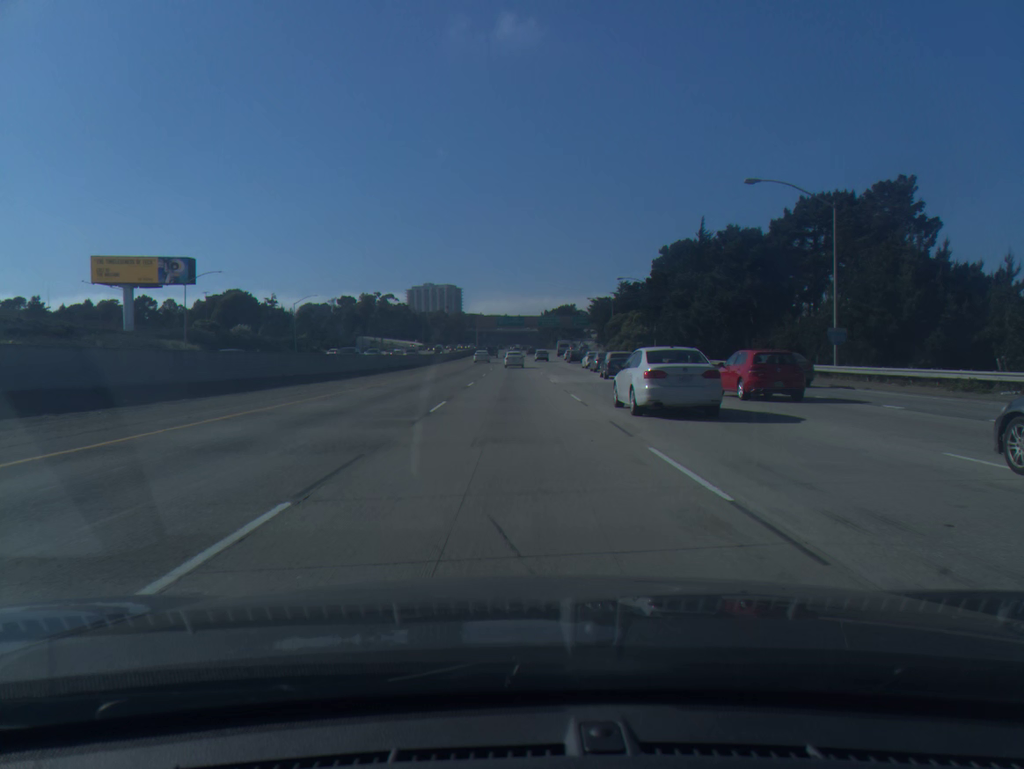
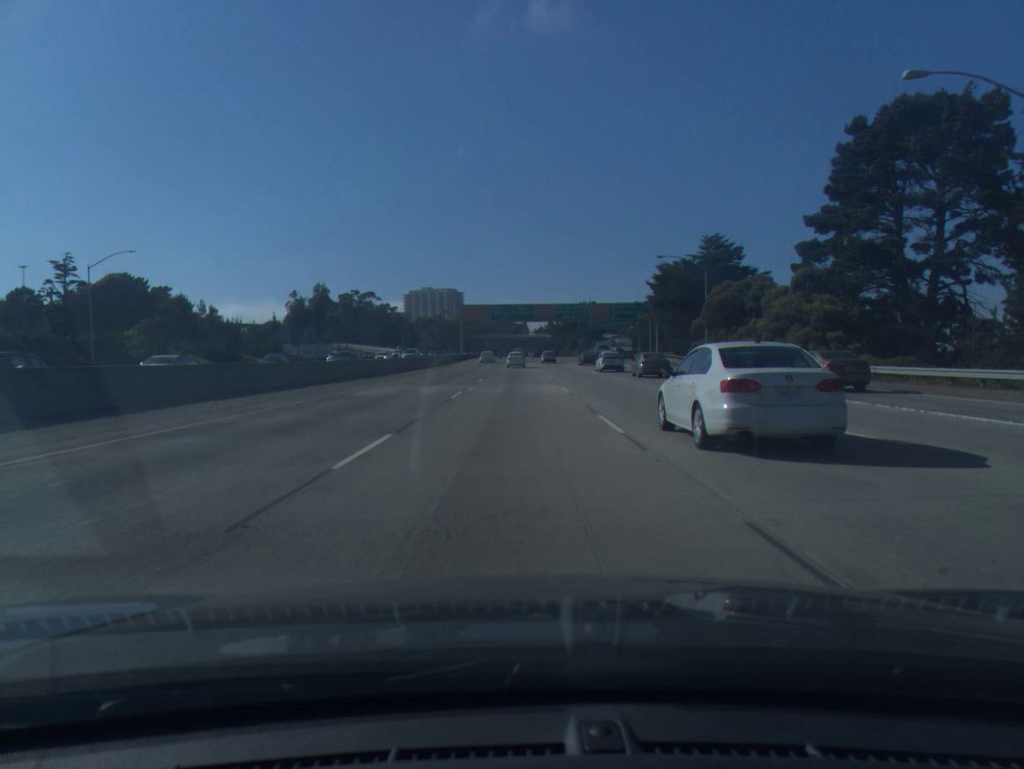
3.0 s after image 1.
(-0.4, +67.3) m; -1°
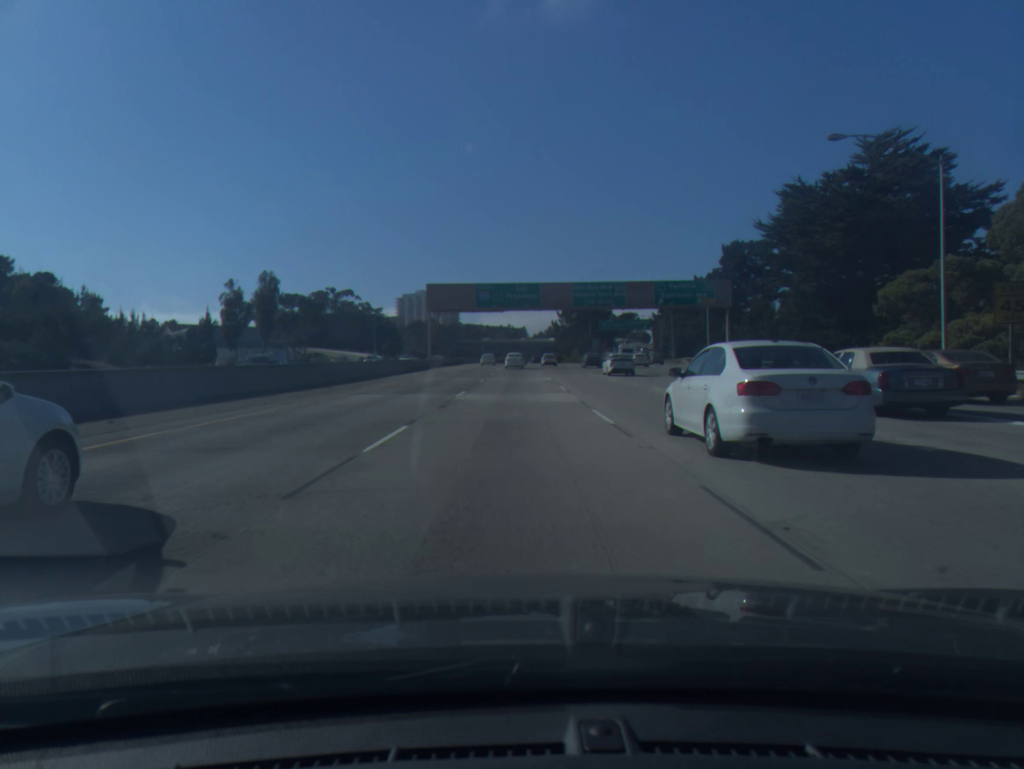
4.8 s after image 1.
(0.0, +42.1) m; 0°
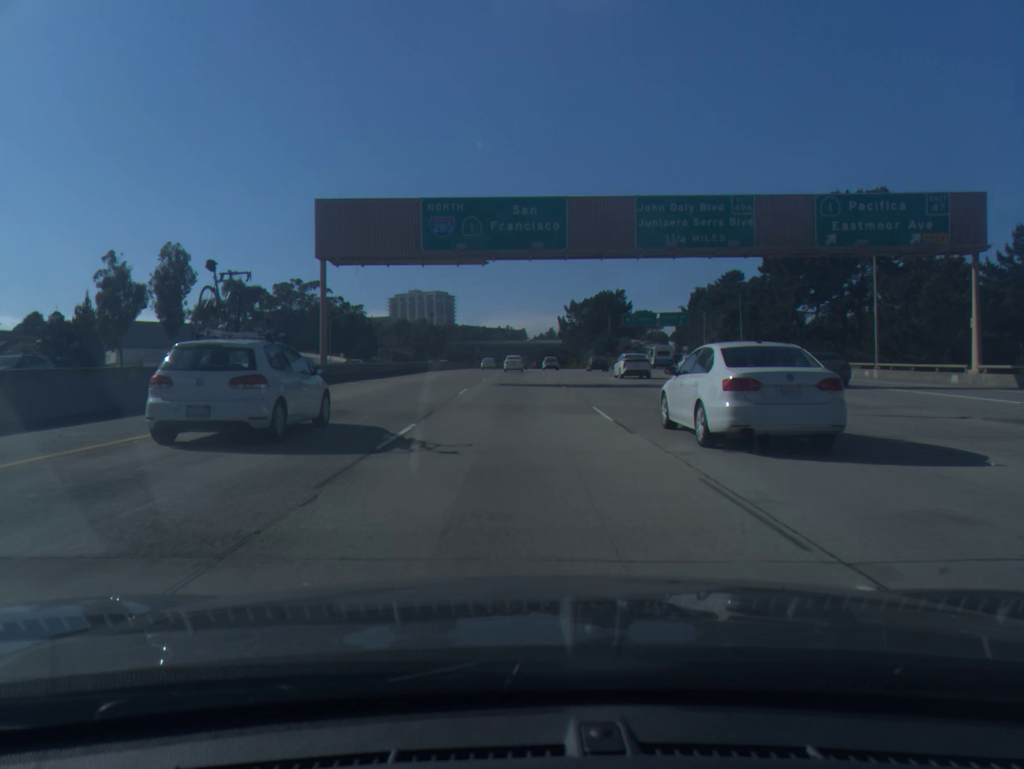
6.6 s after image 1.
(-0.1, +43.2) m; 0°
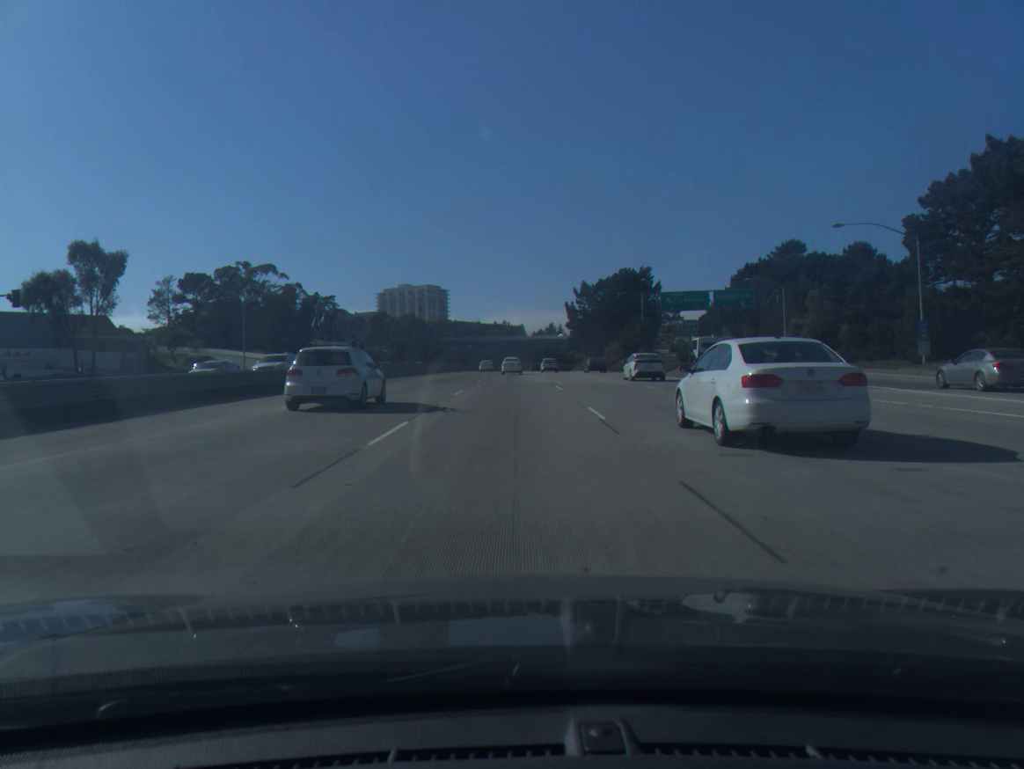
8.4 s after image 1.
(+0.2, +44.0) m; 0°
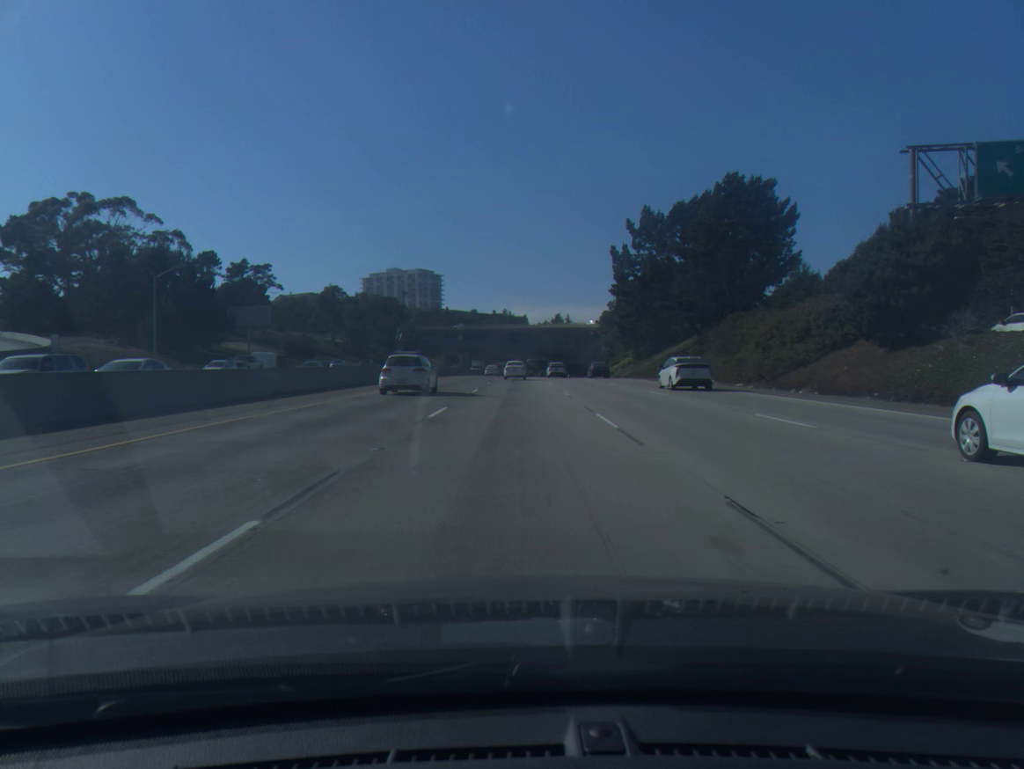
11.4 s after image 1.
(-0.4, +75.3) m; 0°
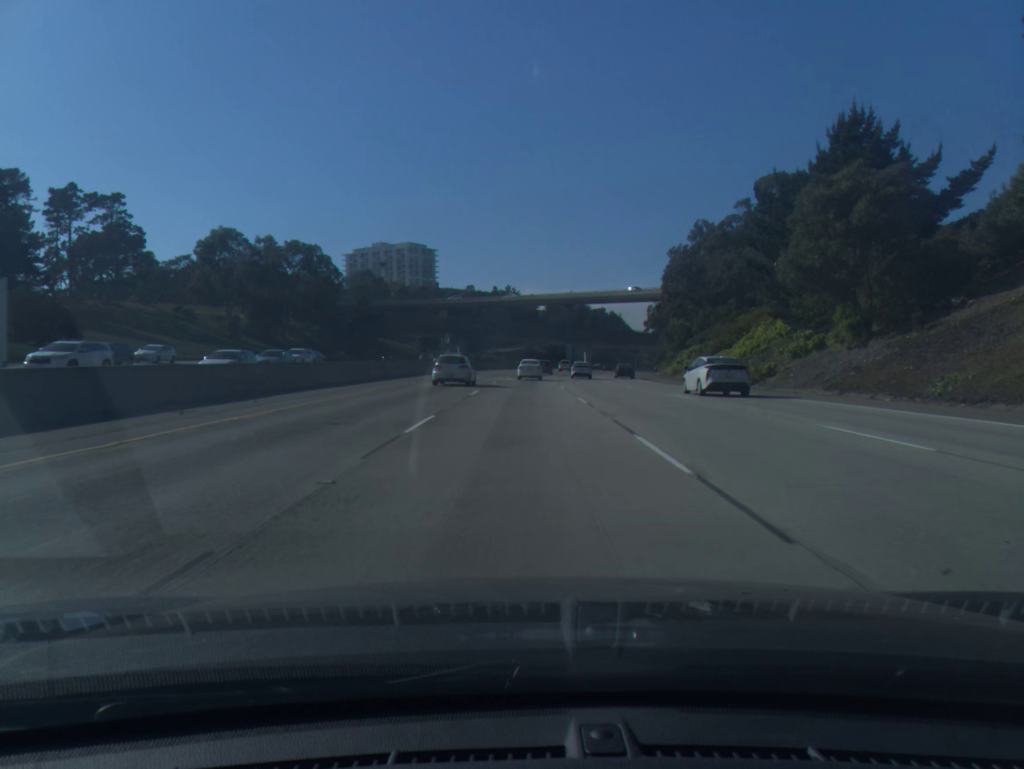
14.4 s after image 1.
(+0.2, +77.2) m; 0°
